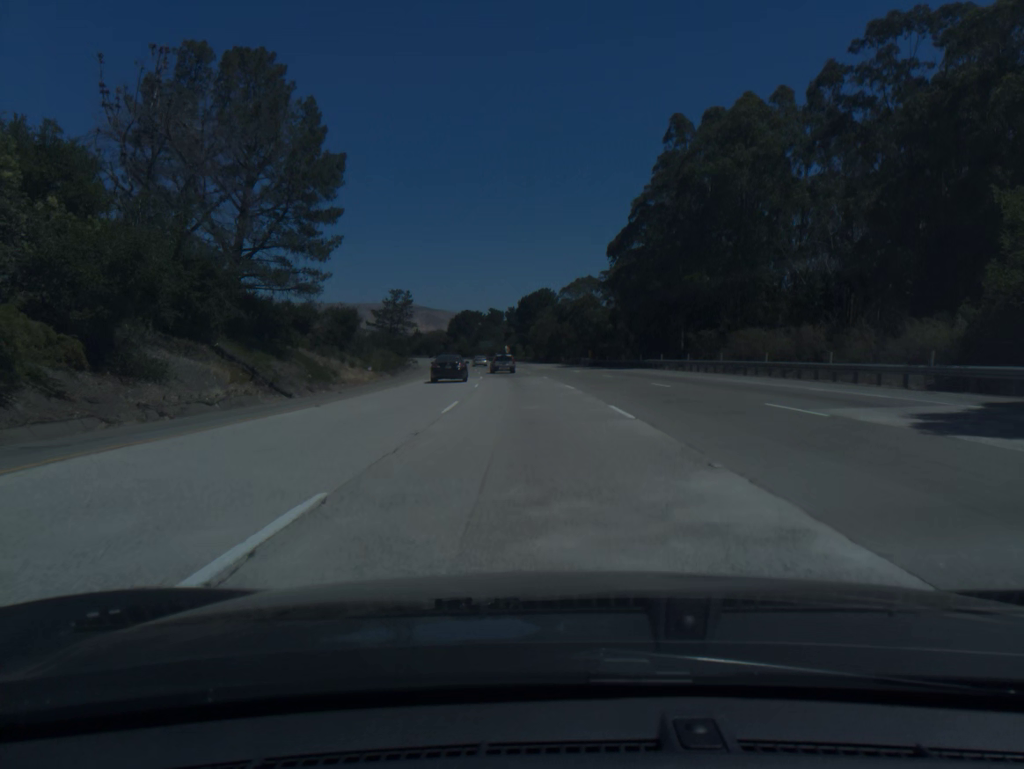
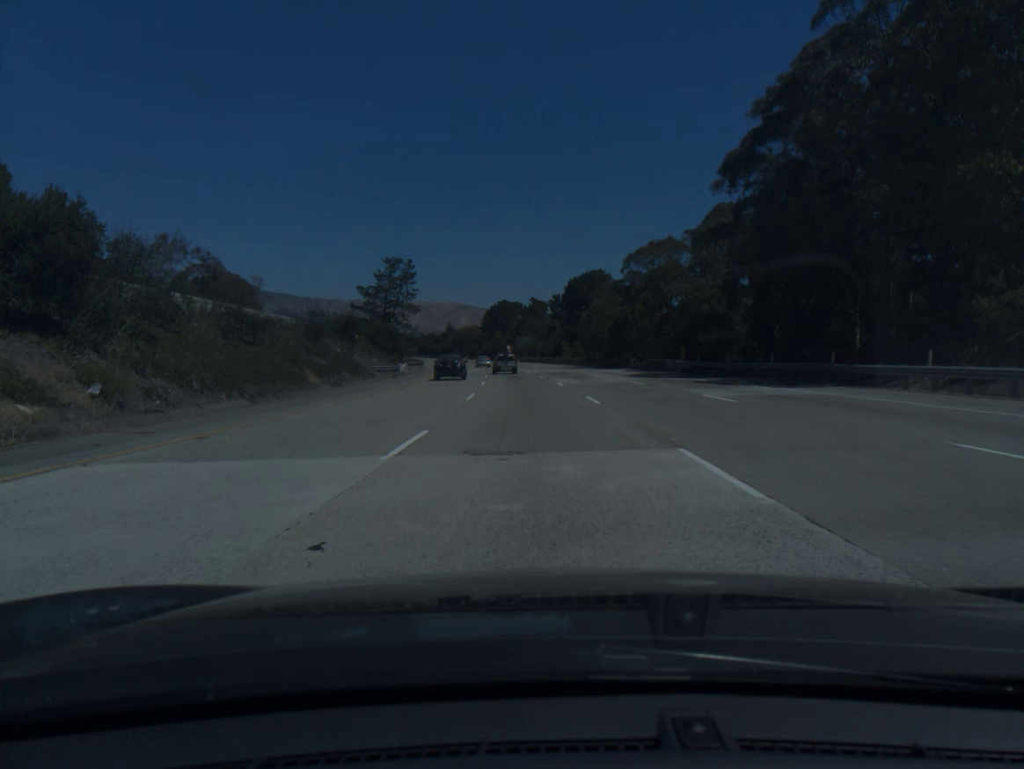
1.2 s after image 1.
(-1.0, +37.1) m; -3°
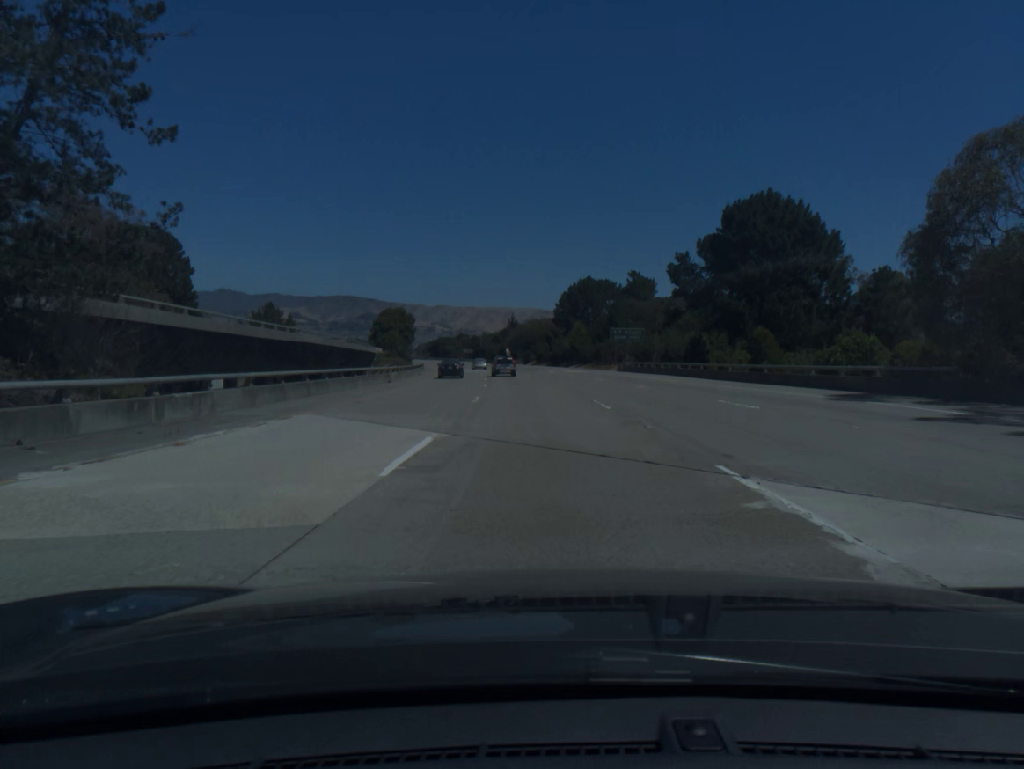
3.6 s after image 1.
(-3.9, +74.1) m; -6°
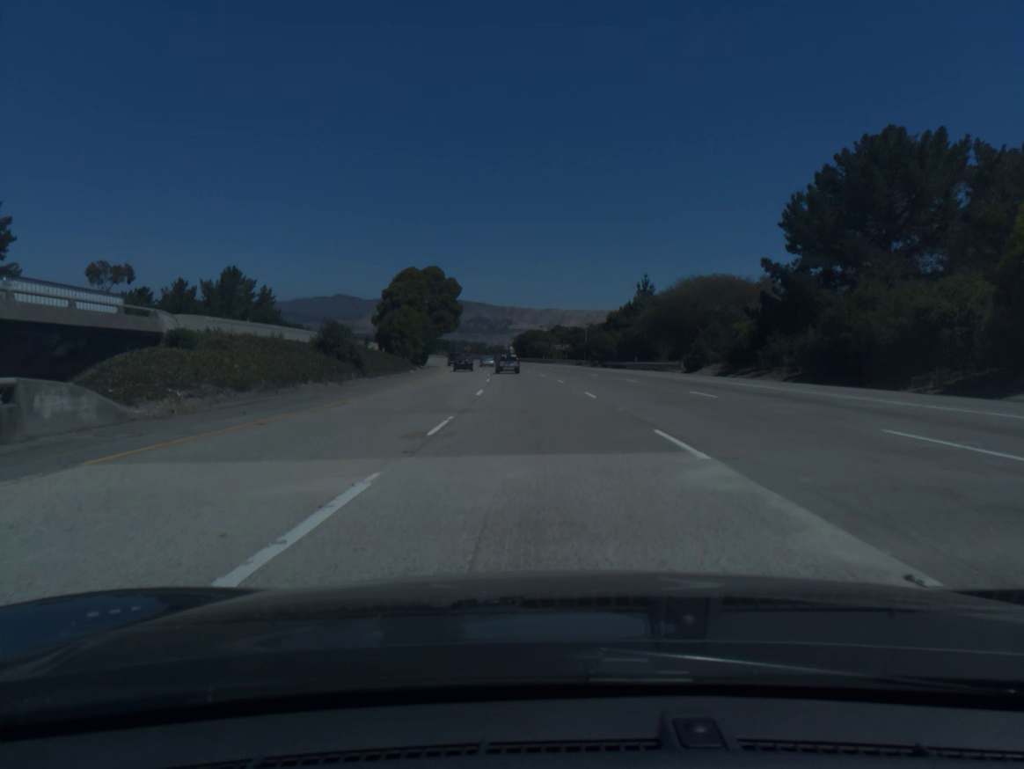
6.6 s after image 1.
(-6.2, +92.6) m; -8°
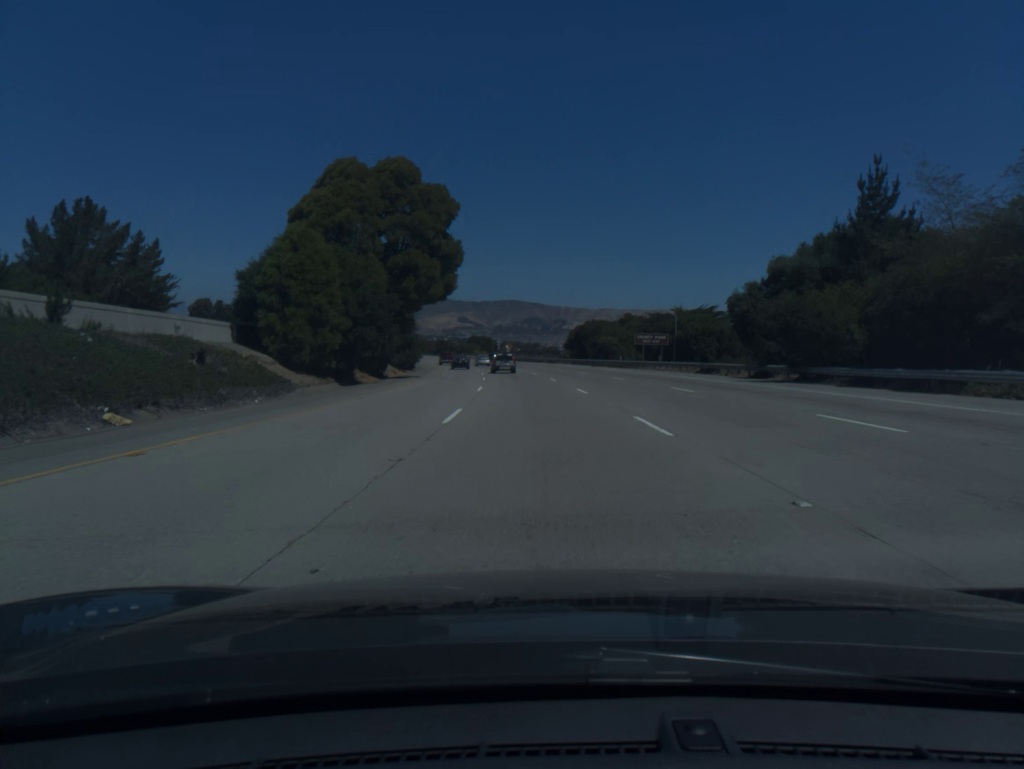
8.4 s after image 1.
(-2.0, +55.8) m; -4°
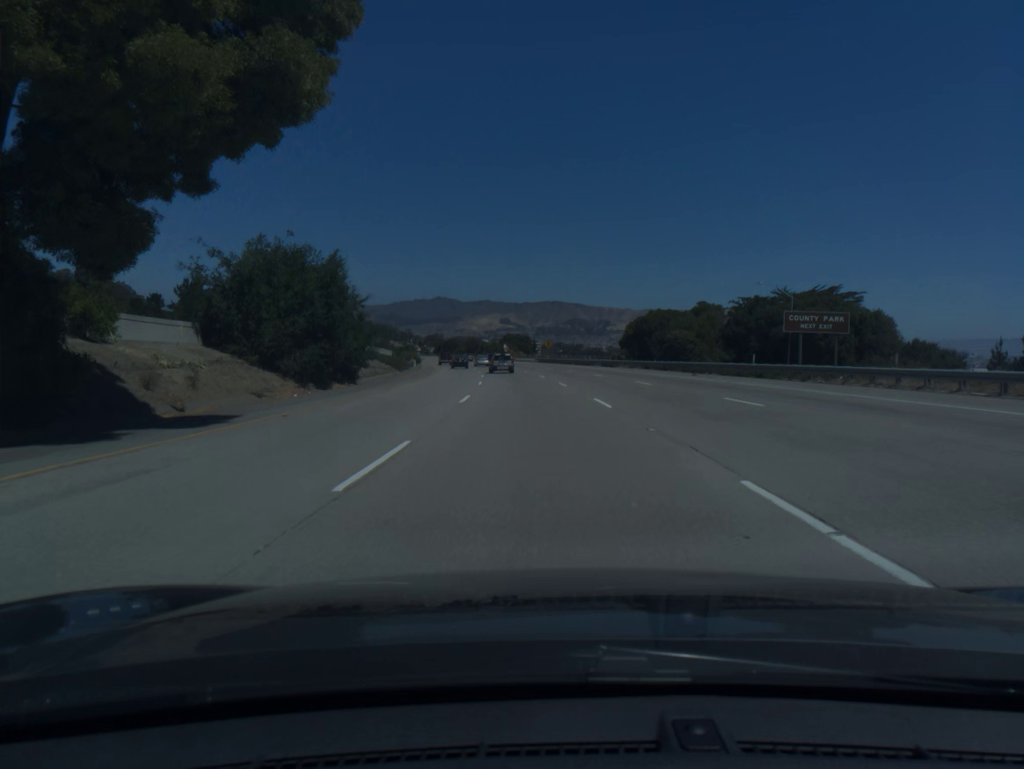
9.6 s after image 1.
(-1.0, +37.1) m; -3°
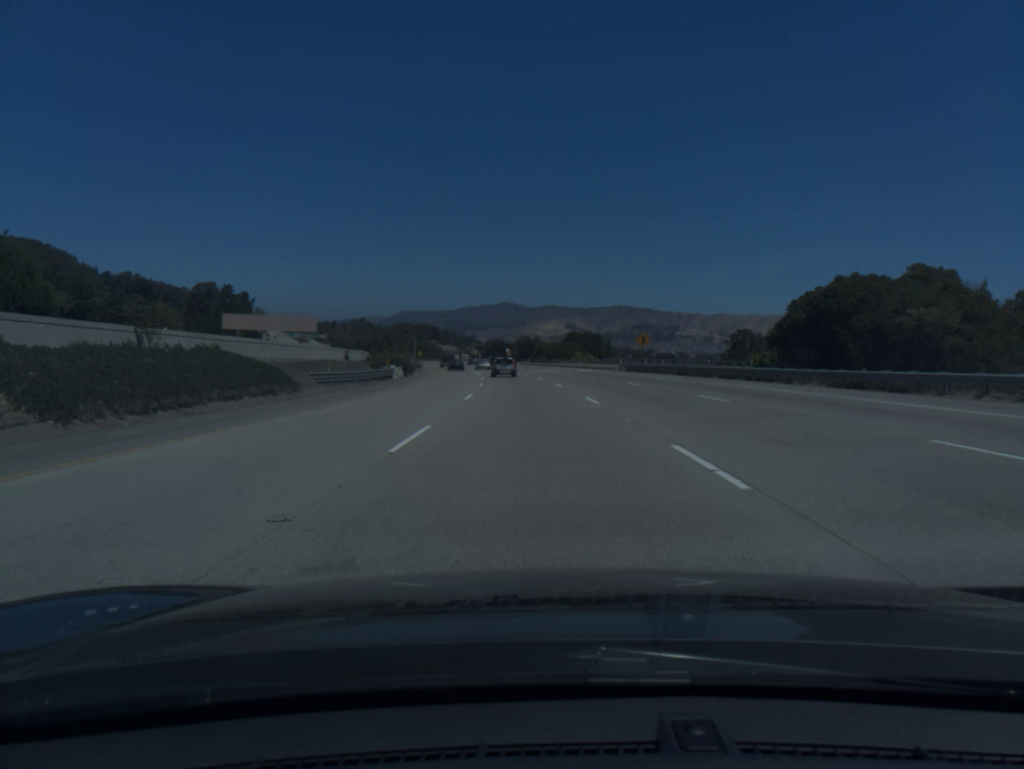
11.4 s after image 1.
(-2.3, +55.2) m; -5°
